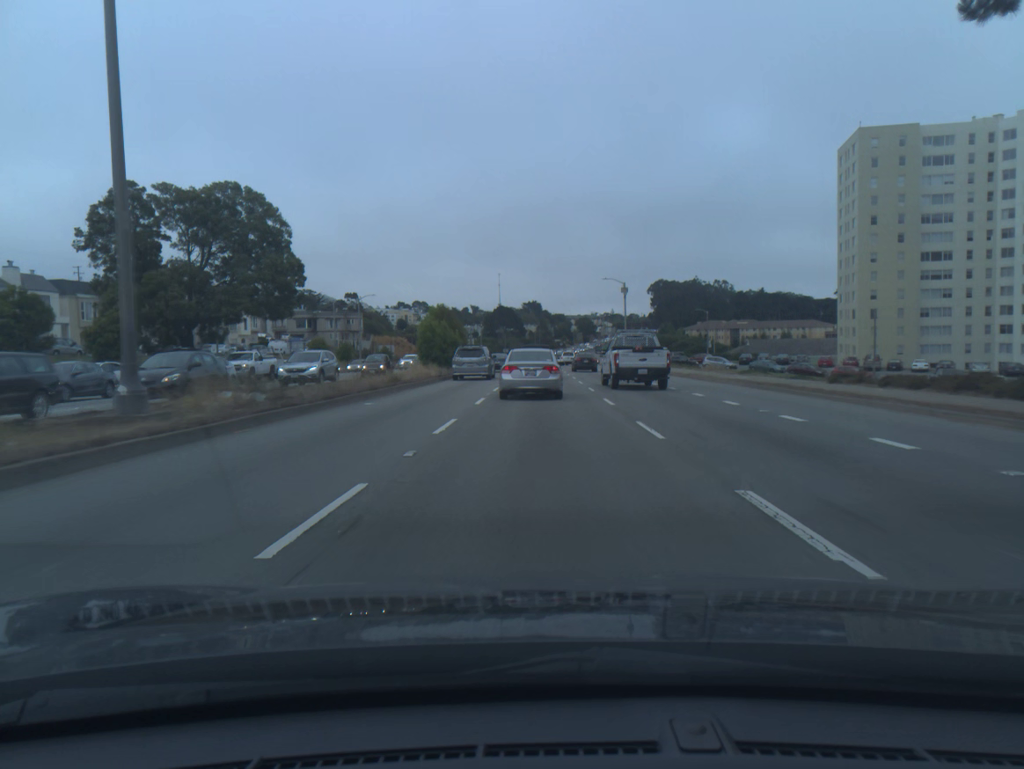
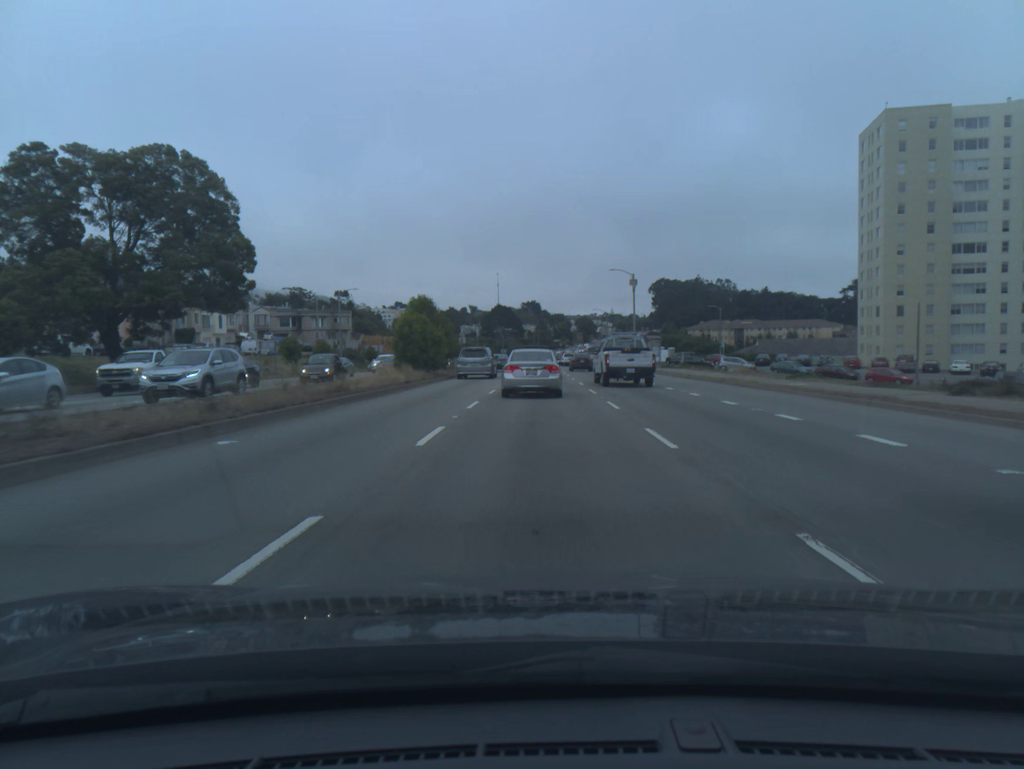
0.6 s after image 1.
(0.0, +9.1) m; 0°
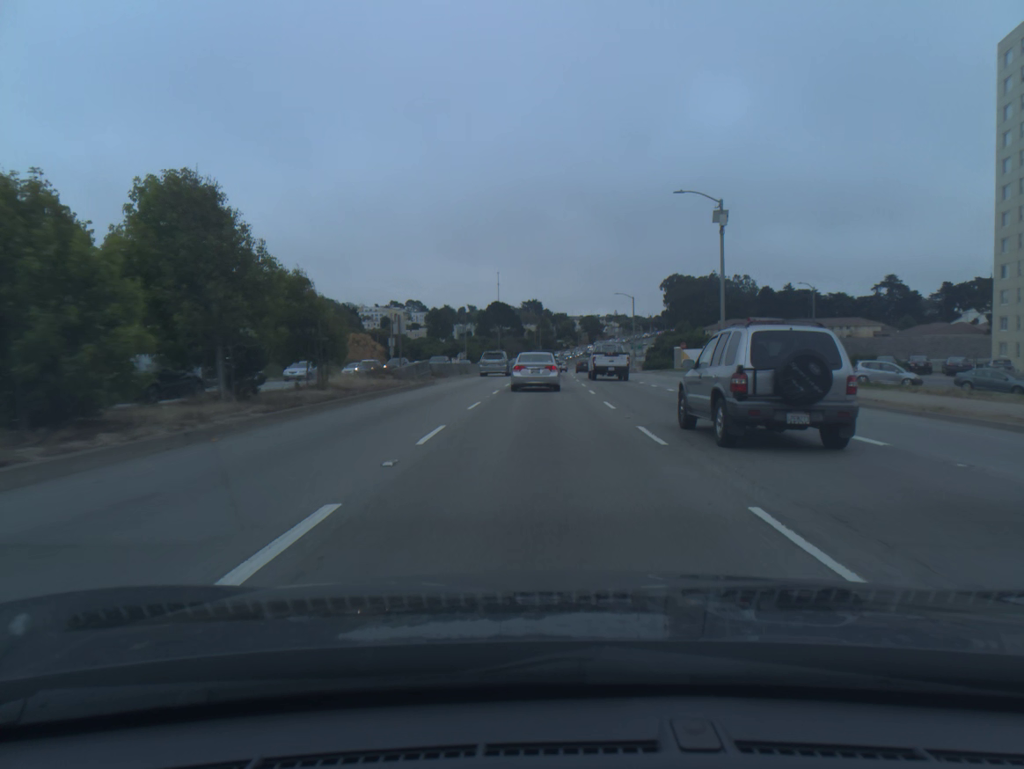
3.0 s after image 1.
(0.0, +36.3) m; 0°
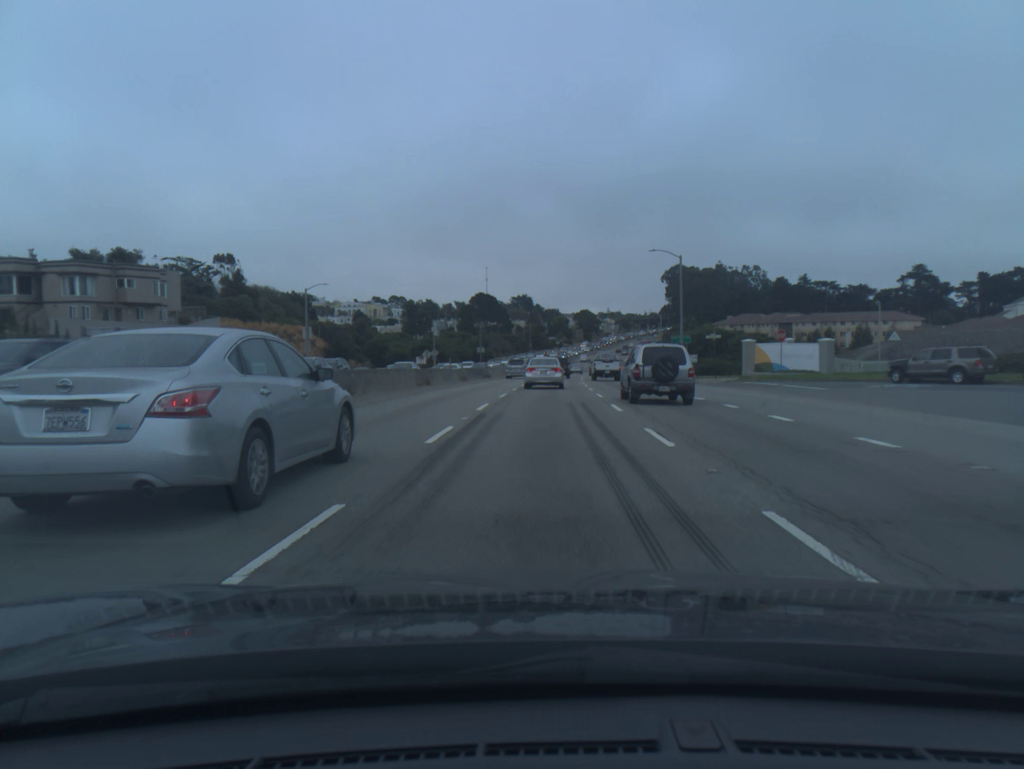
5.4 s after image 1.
(+0.1, +37.1) m; +1°
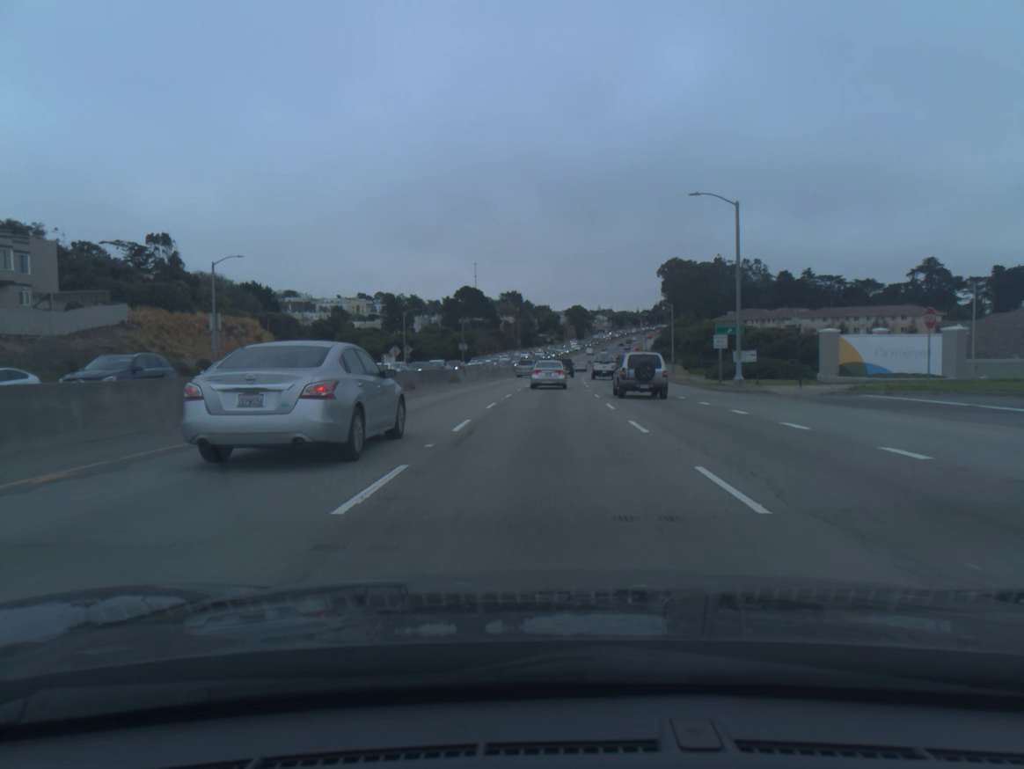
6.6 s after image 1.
(+0.1, +19.4) m; +1°
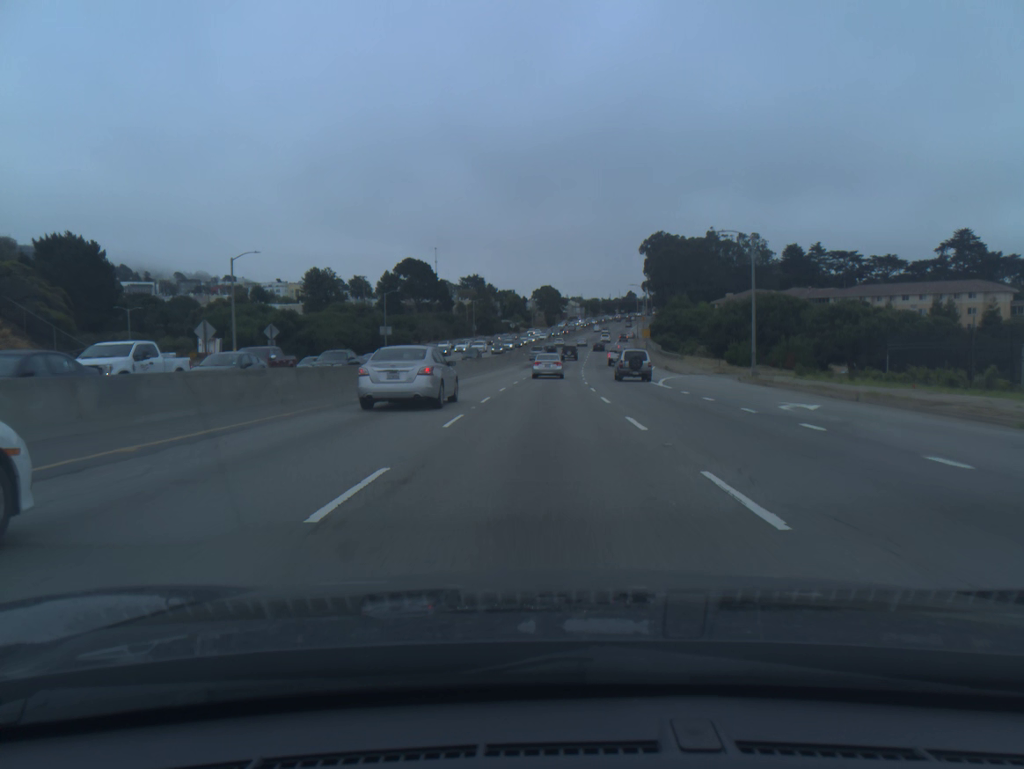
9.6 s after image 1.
(+1.0, +52.2) m; +2°
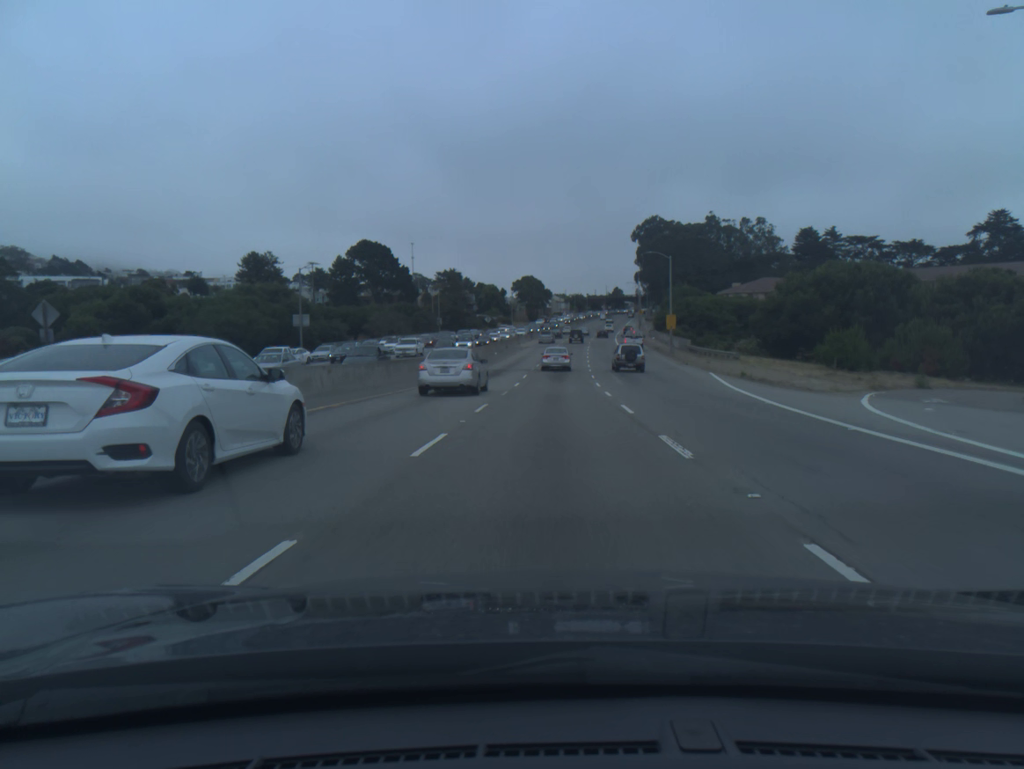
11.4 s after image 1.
(+0.3, +33.2) m; +1°
